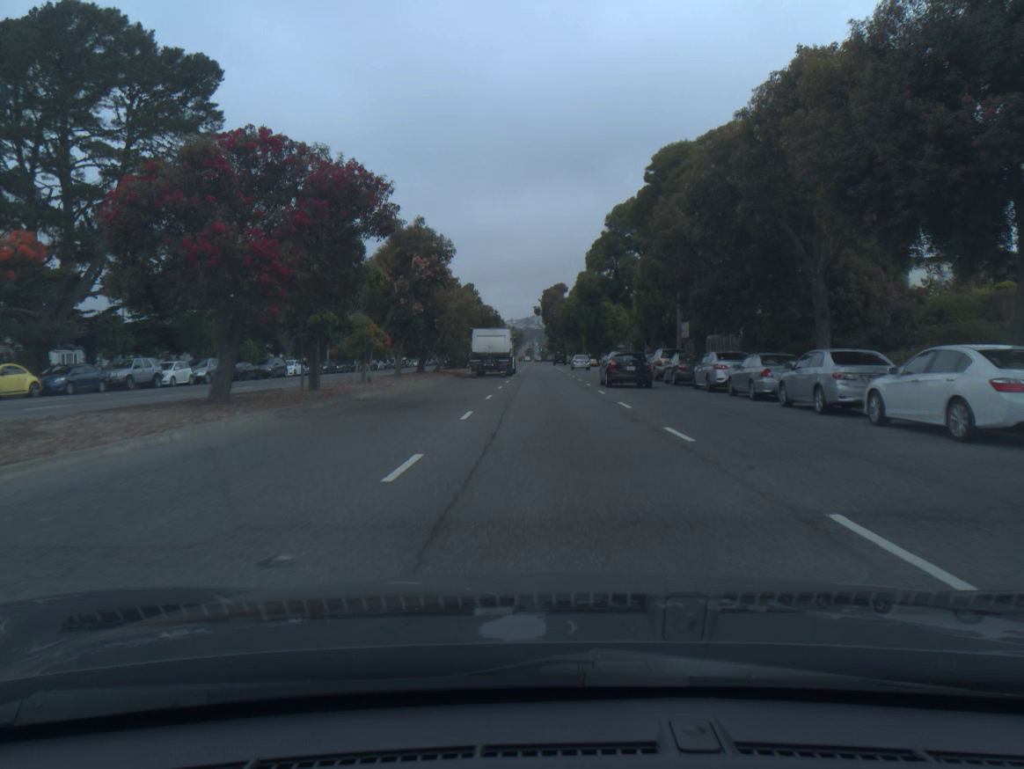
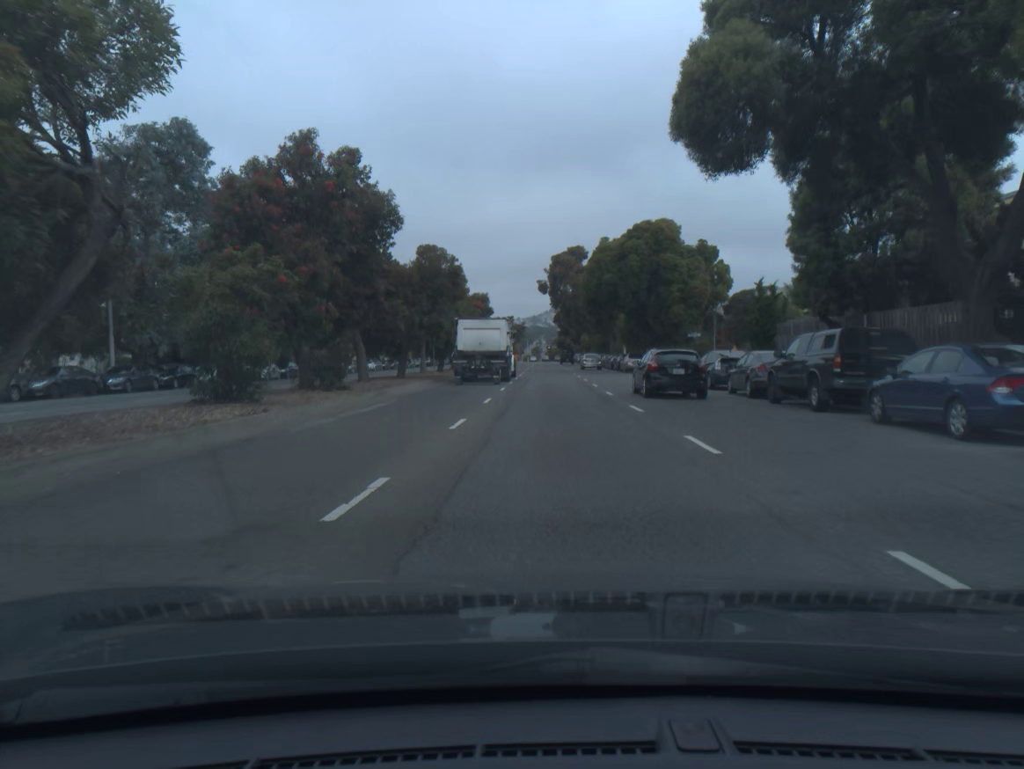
(-0.1, +45.7) m; -1°
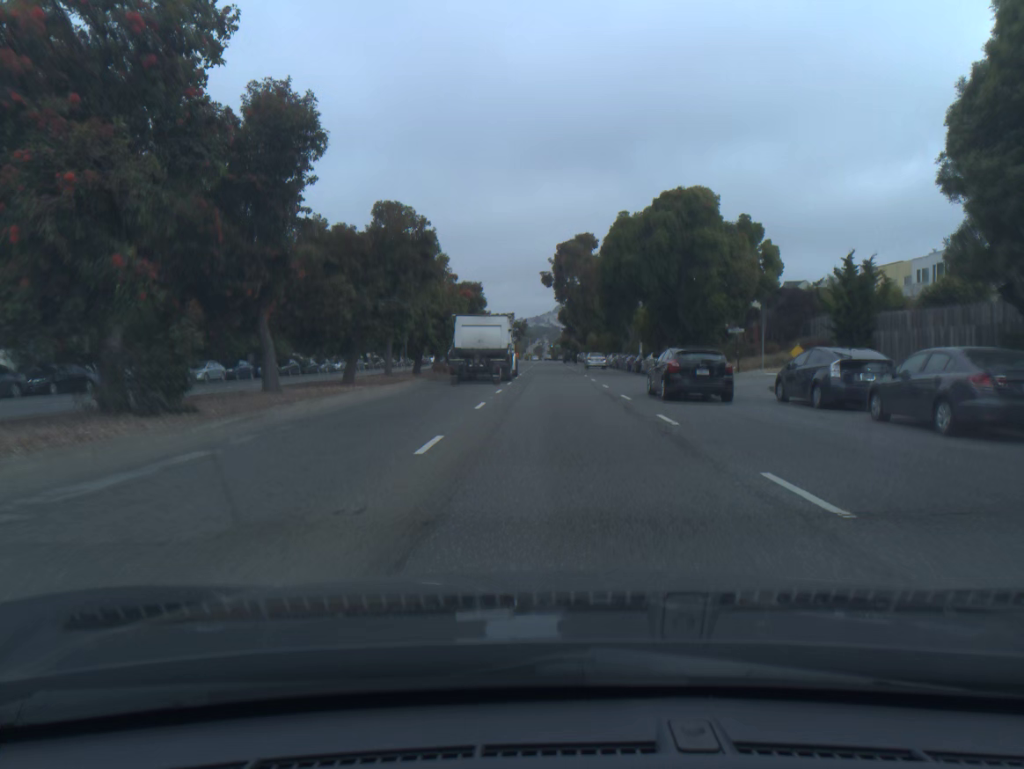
(0.0, +11.4) m; 0°
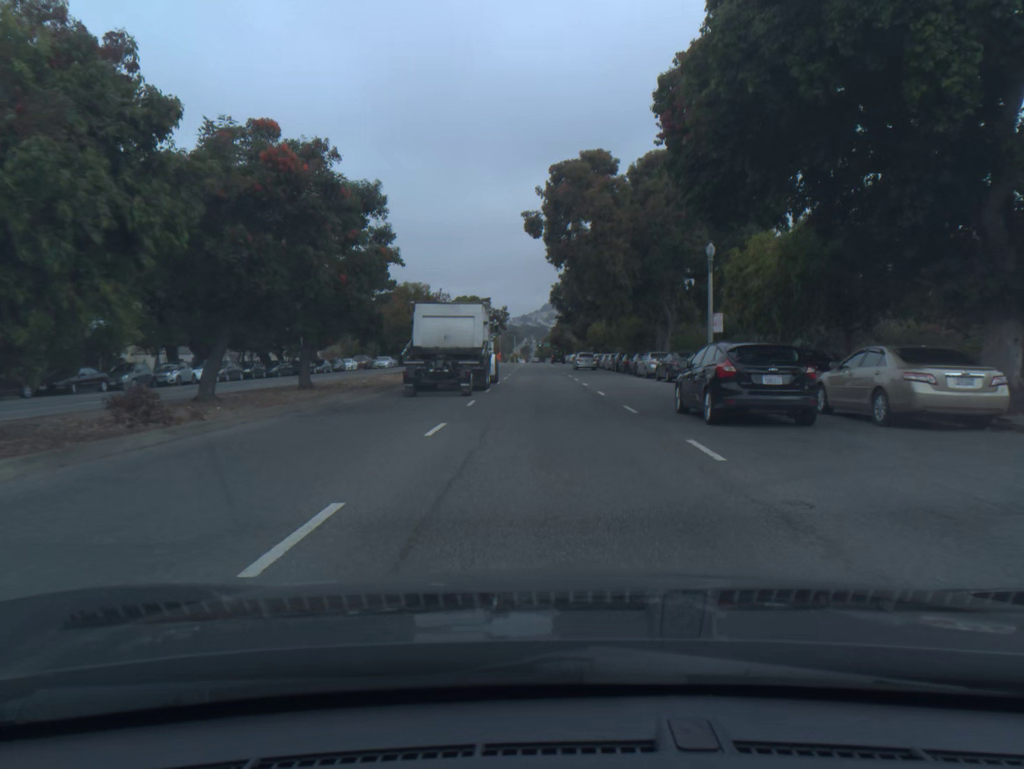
(+0.3, +34.1) m; +1°
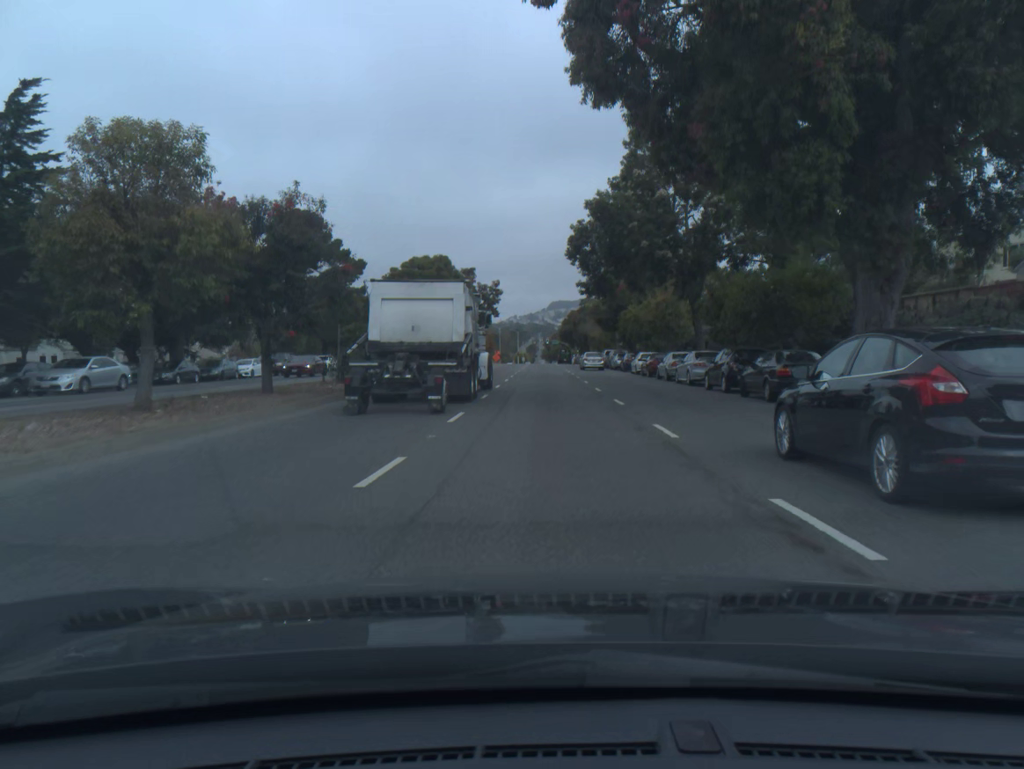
(-0.1, +33.5) m; 0°
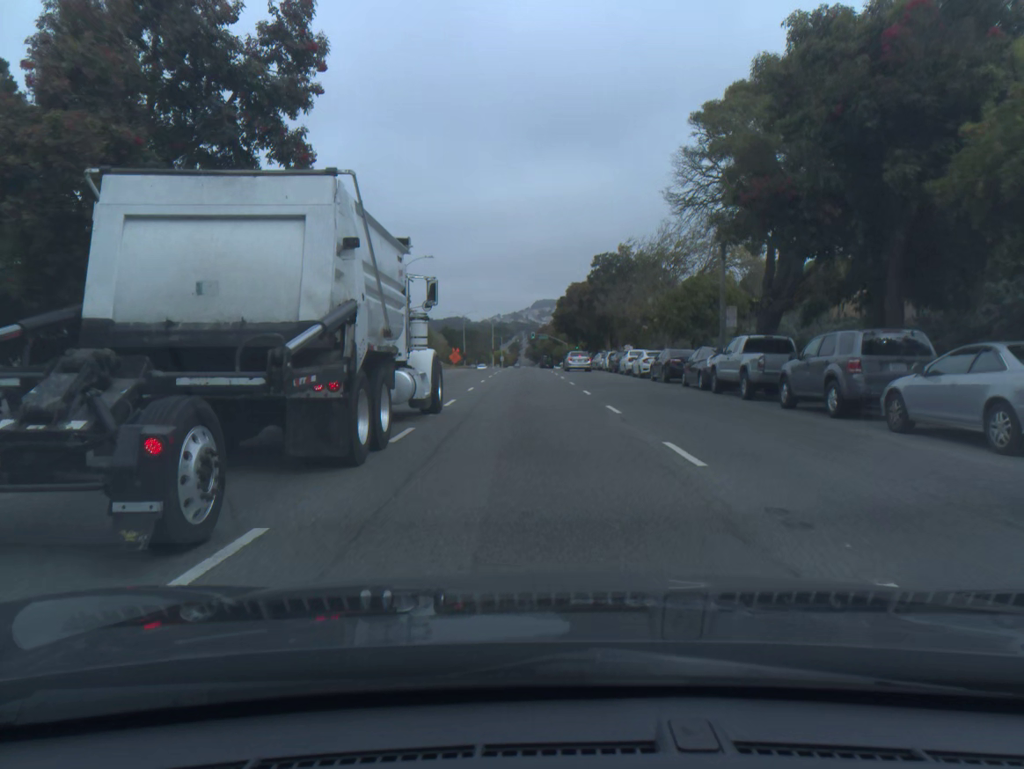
(+0.2, +54.6) m; +1°
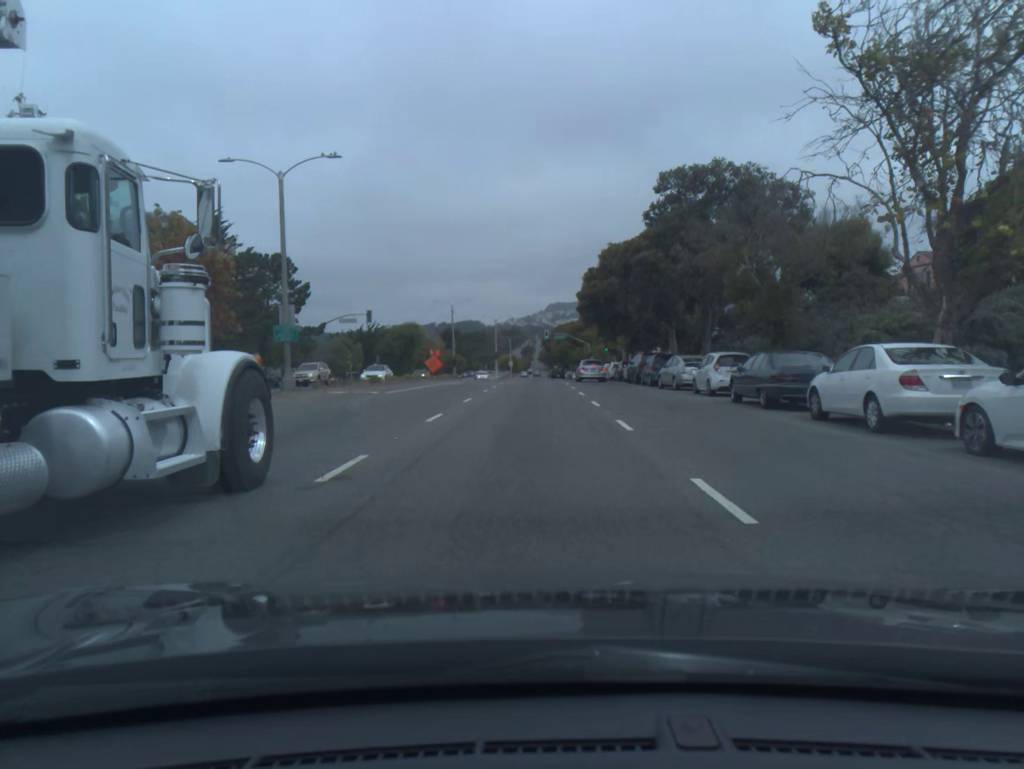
(-0.3, +32.3) m; -1°
